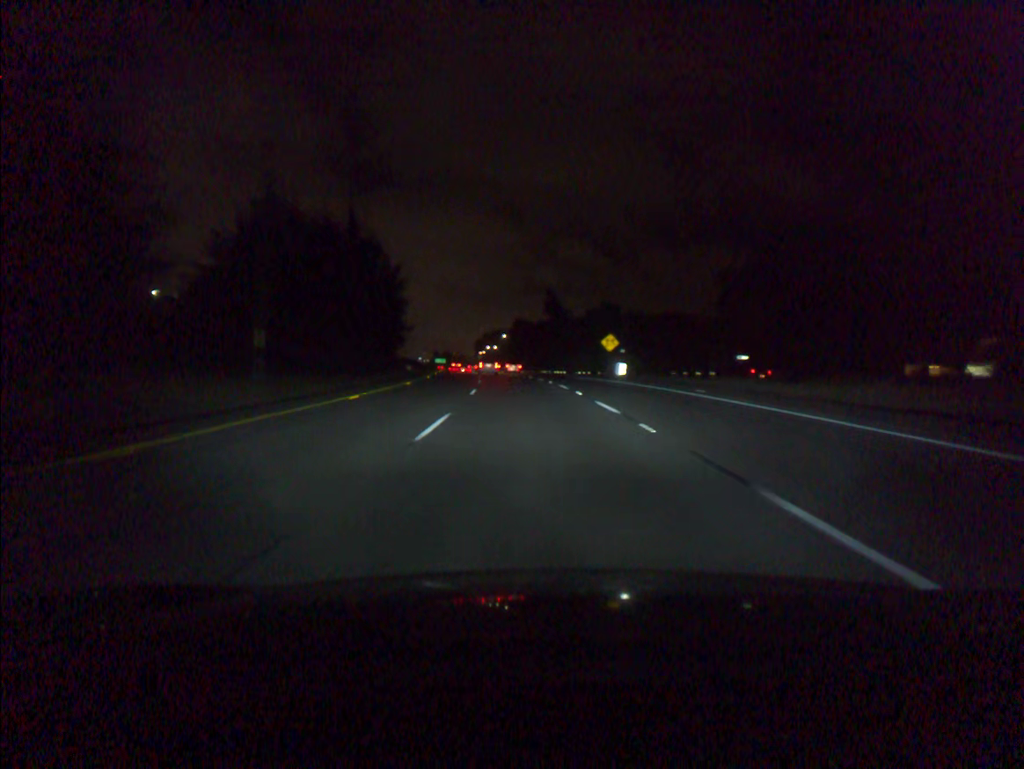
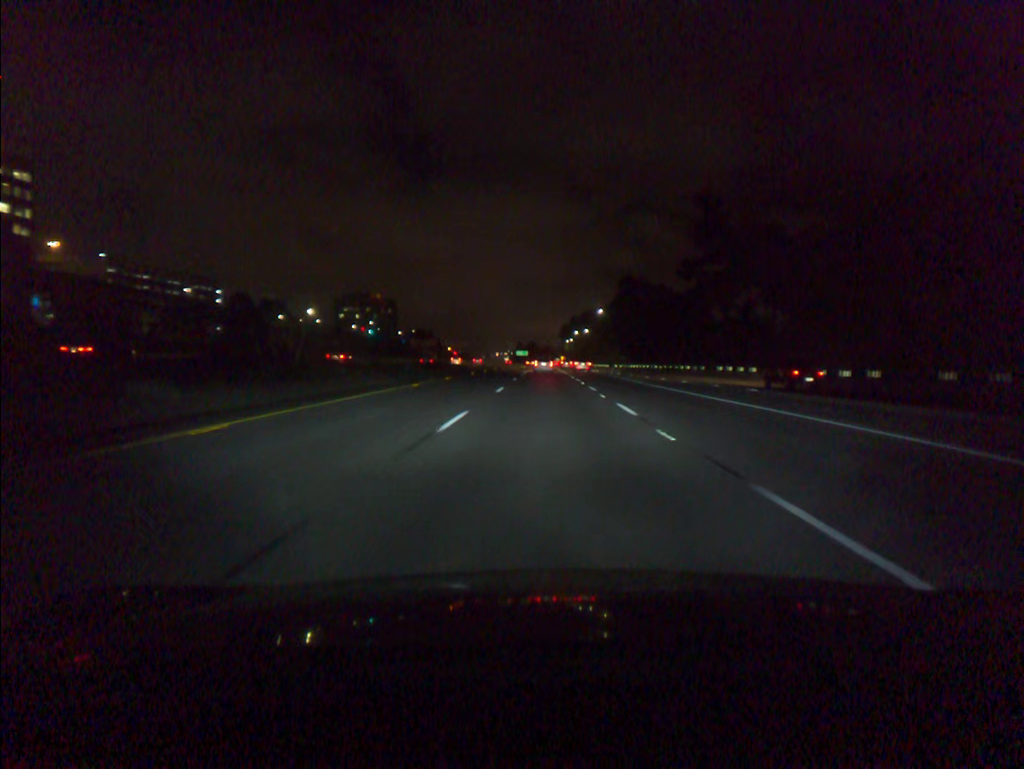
(-5.3, +85.1) m; -6°
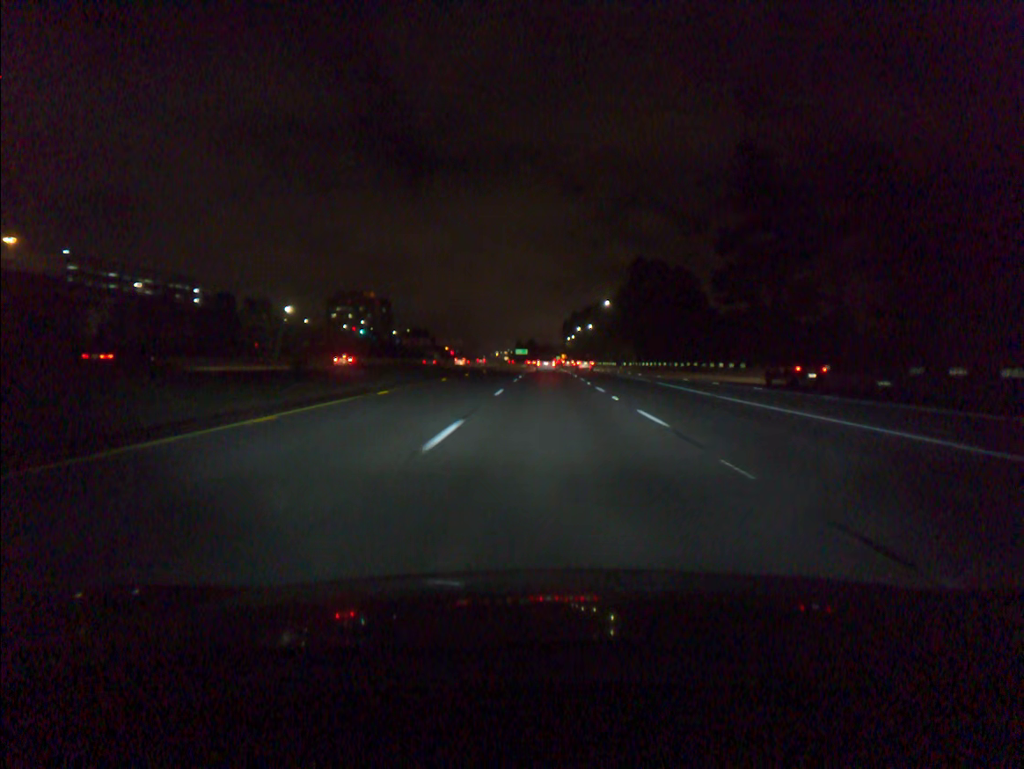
(0.0, +17.3) m; 0°
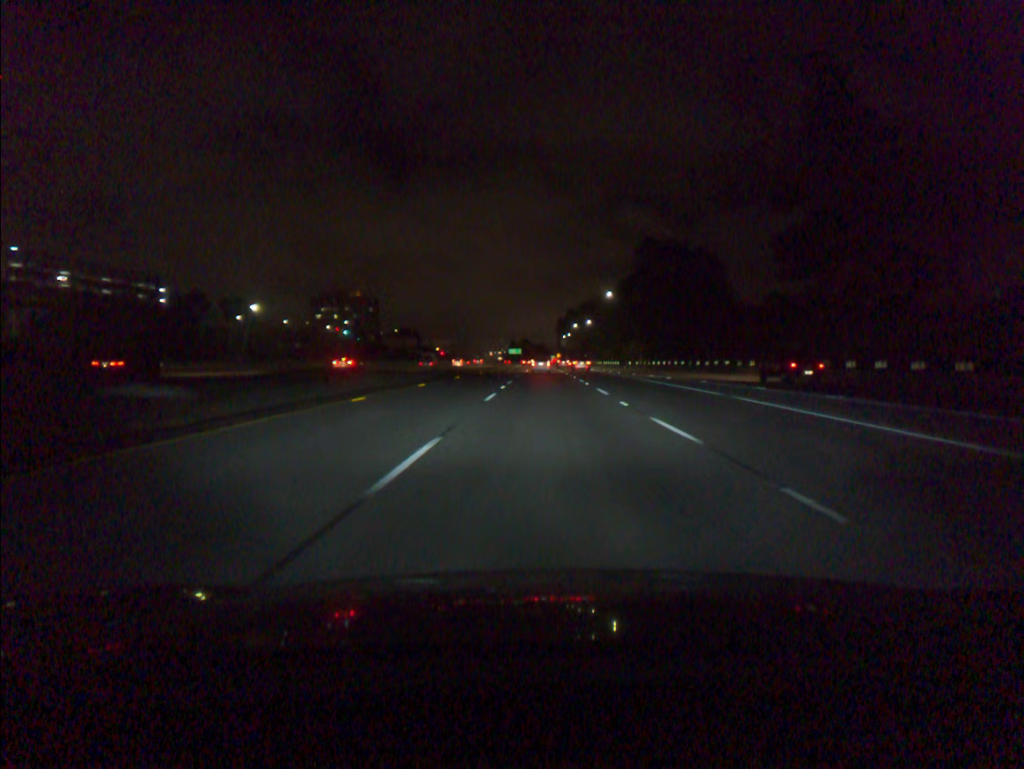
(+0.1, +17.3) m; 0°
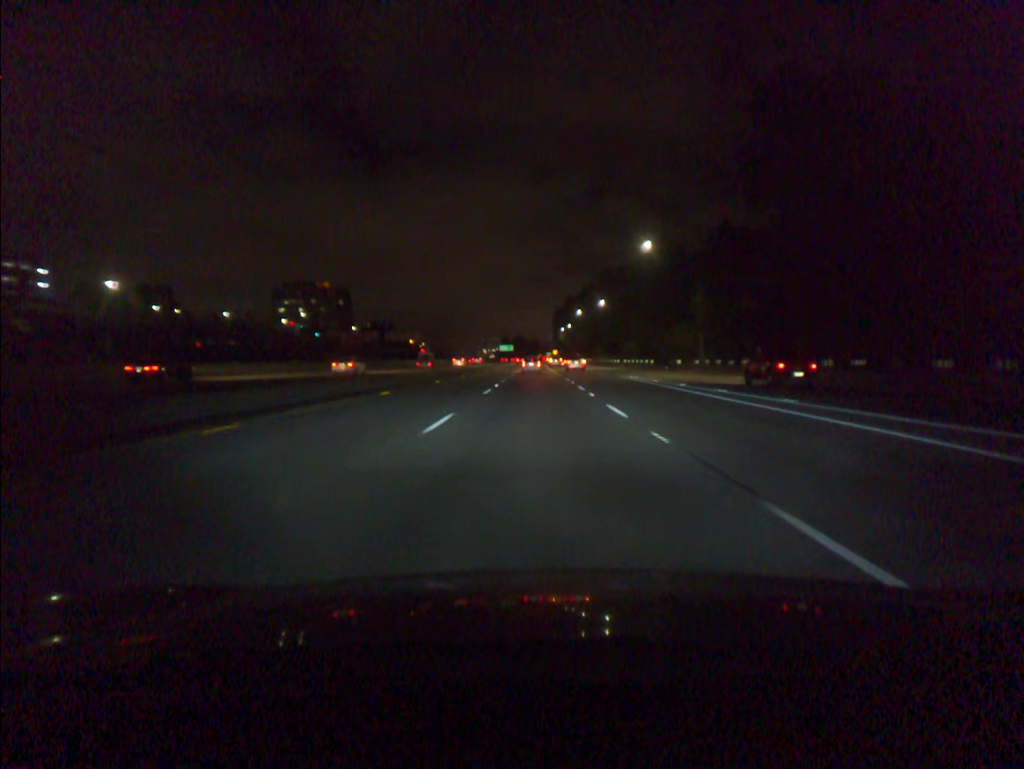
(+0.4, +52.0) m; 0°
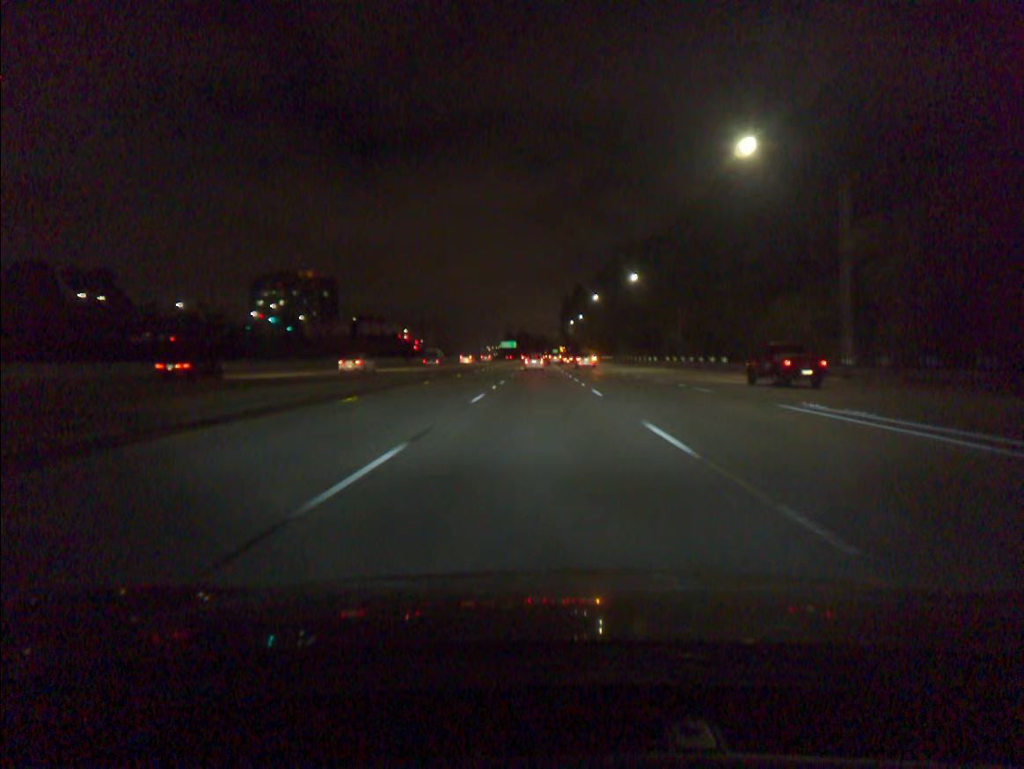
(-0.1, +34.8) m; 0°
